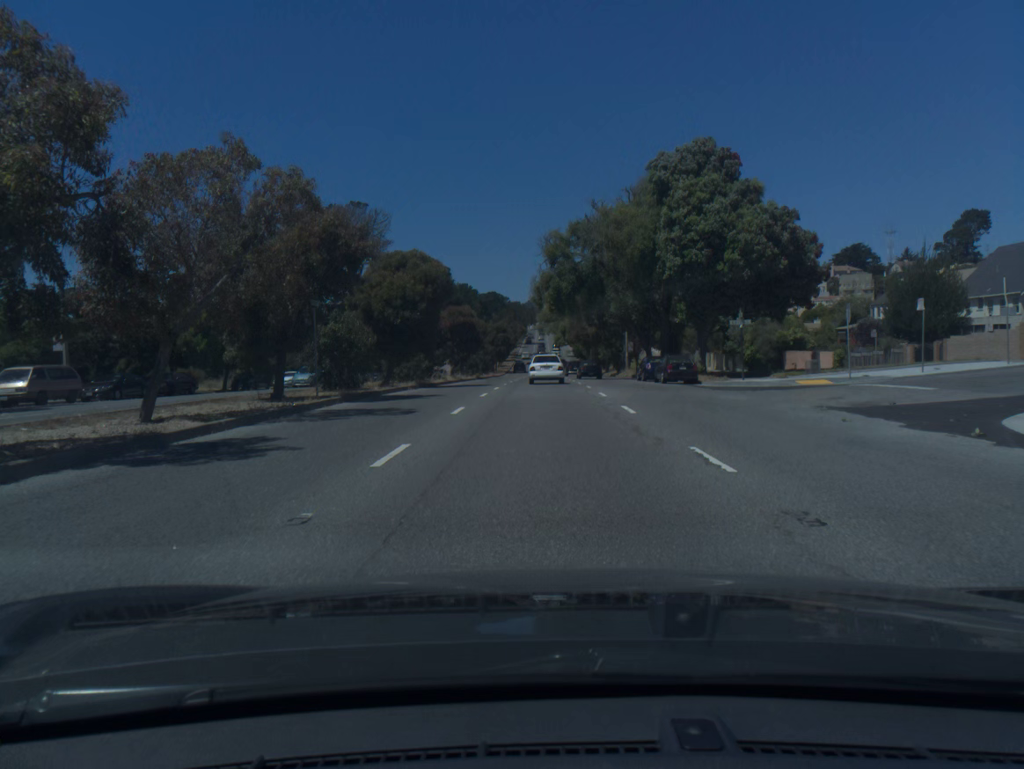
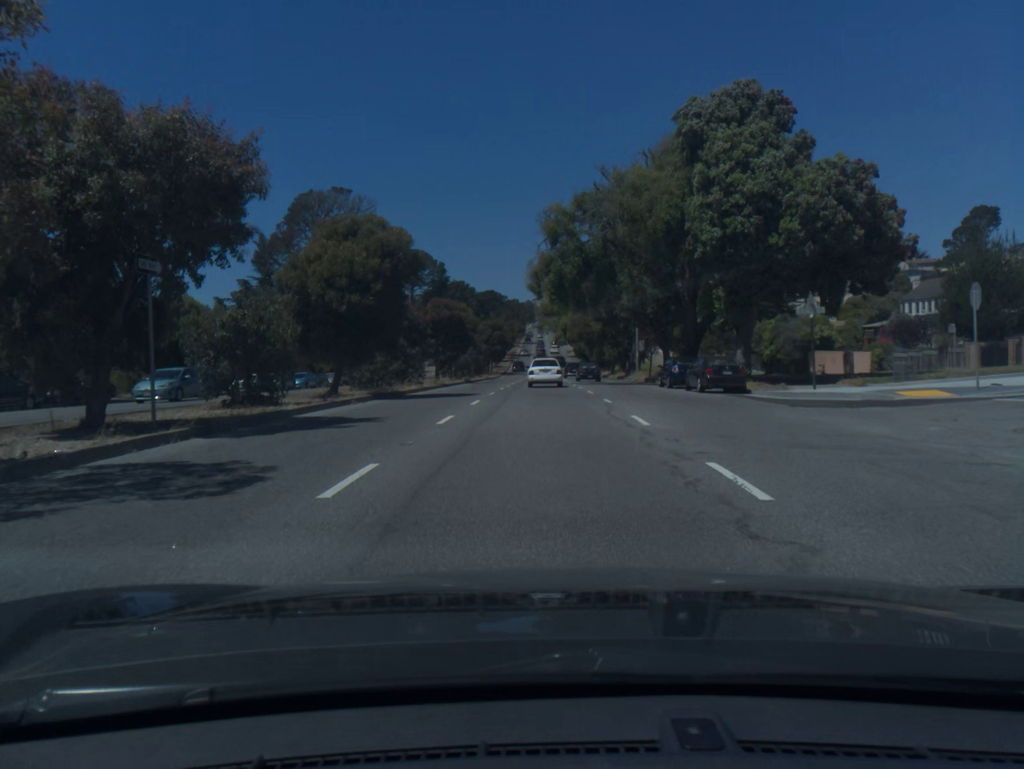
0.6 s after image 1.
(0.0, +9.3) m; 0°
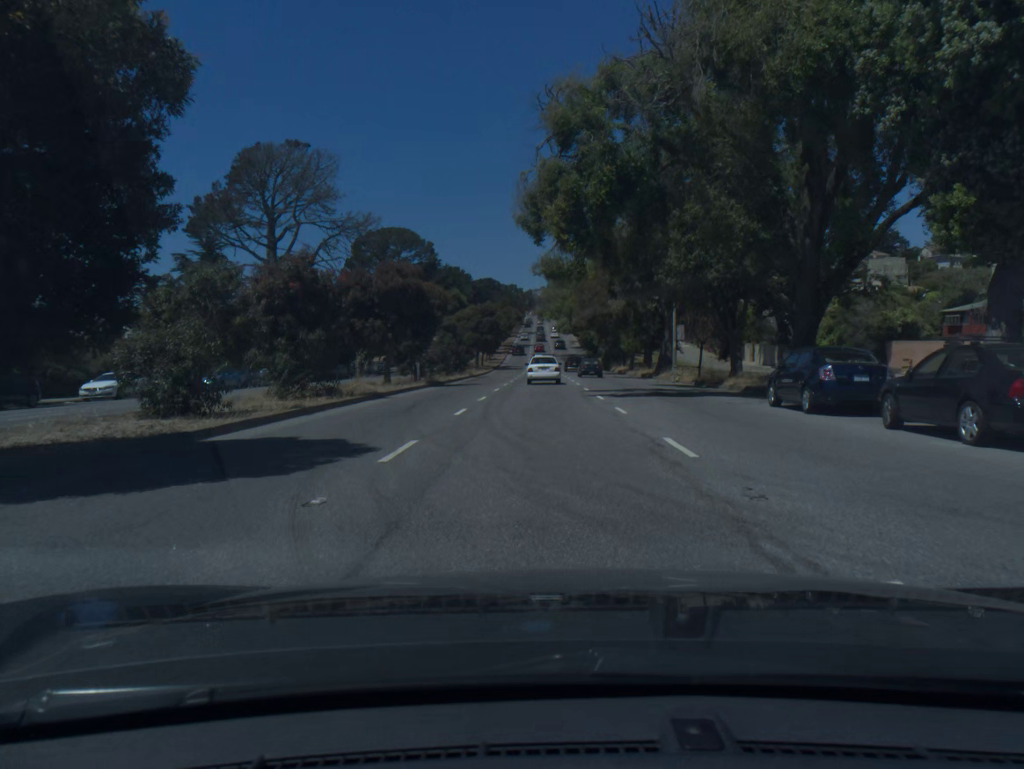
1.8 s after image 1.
(0.0, +18.7) m; 0°
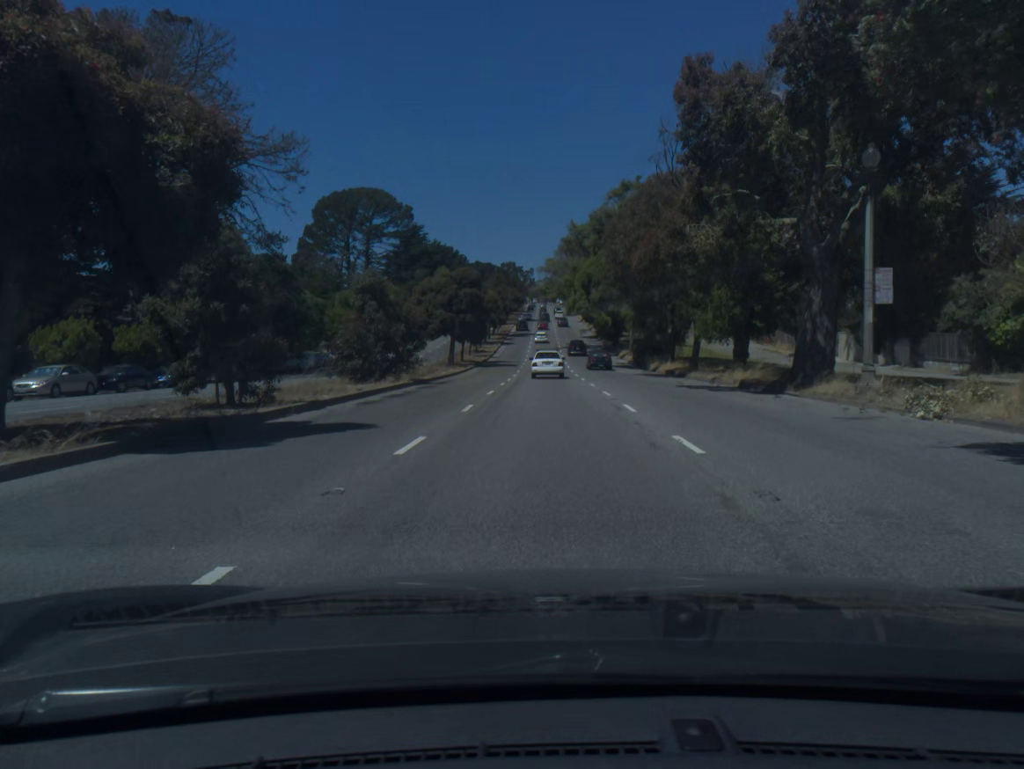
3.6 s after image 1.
(-0.1, +28.7) m; 0°
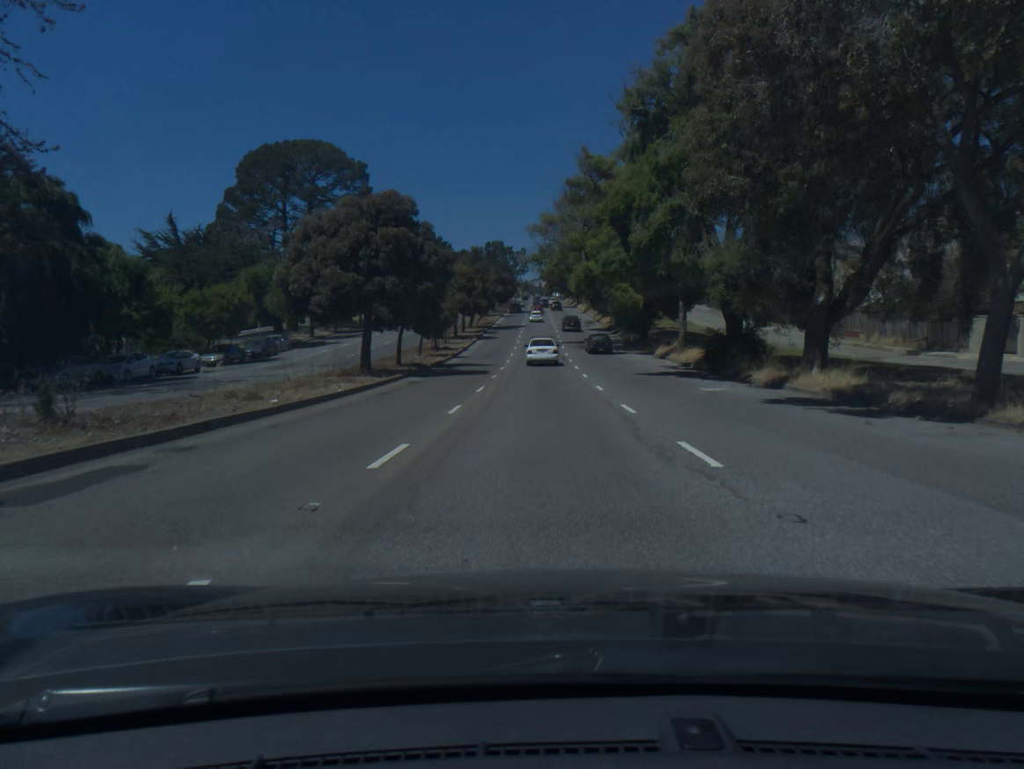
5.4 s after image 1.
(+0.2, +29.7) m; +1°
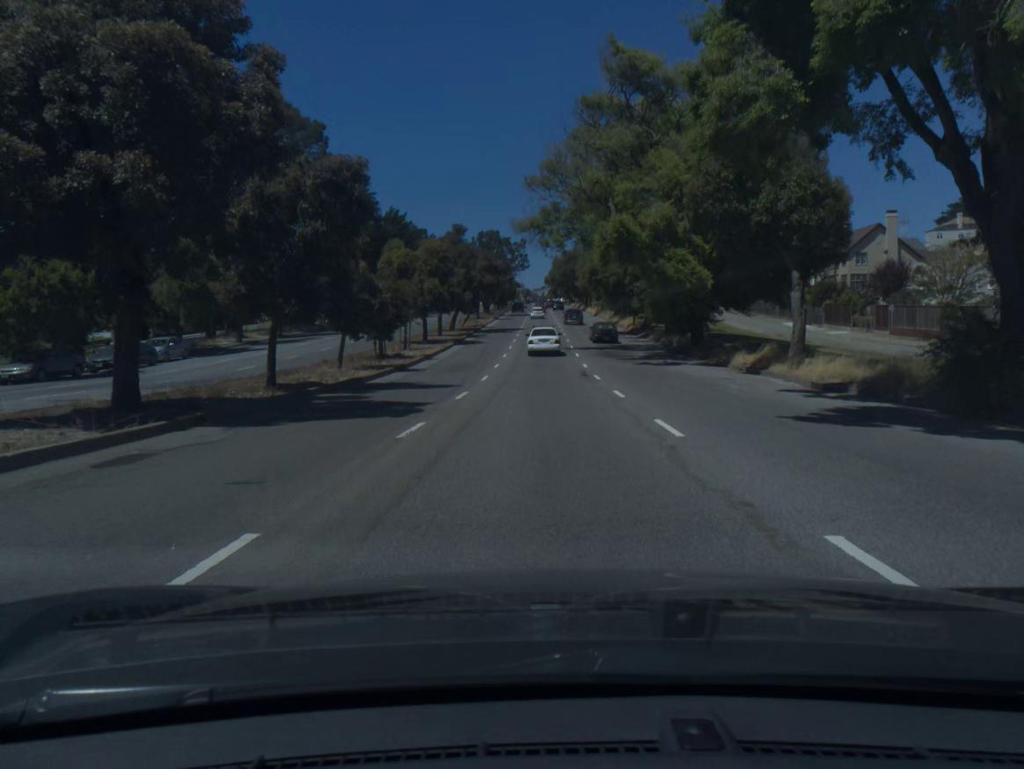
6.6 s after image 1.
(-0.1, +20.2) m; 0°
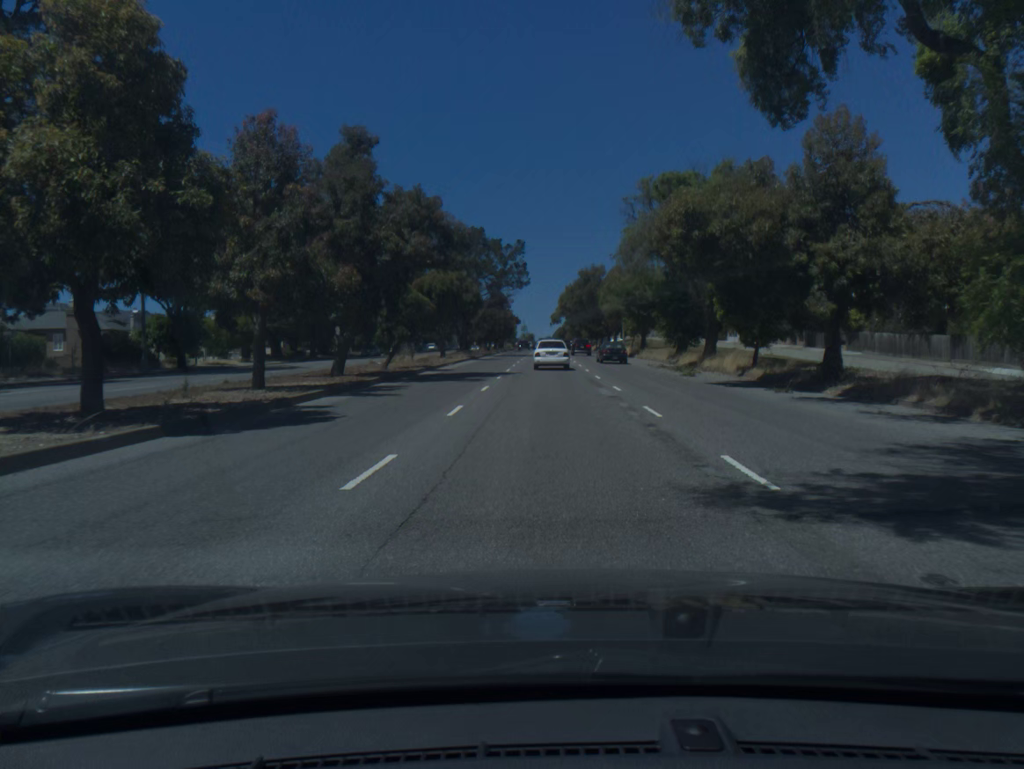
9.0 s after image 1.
(-0.1, +39.7) m; 0°
